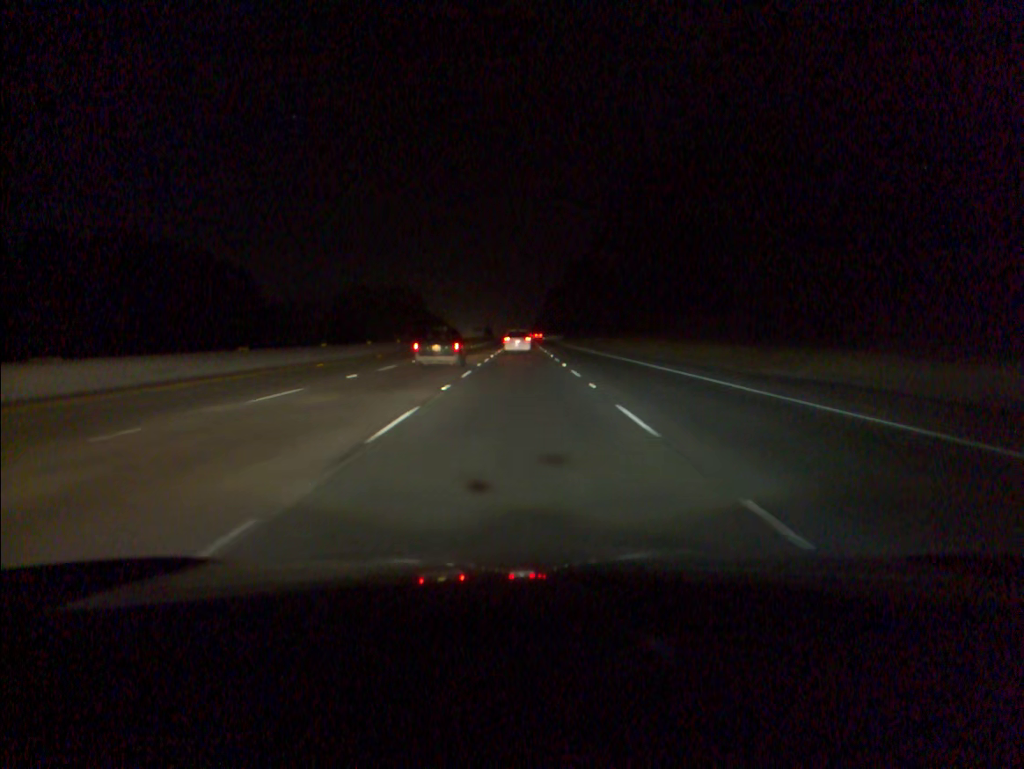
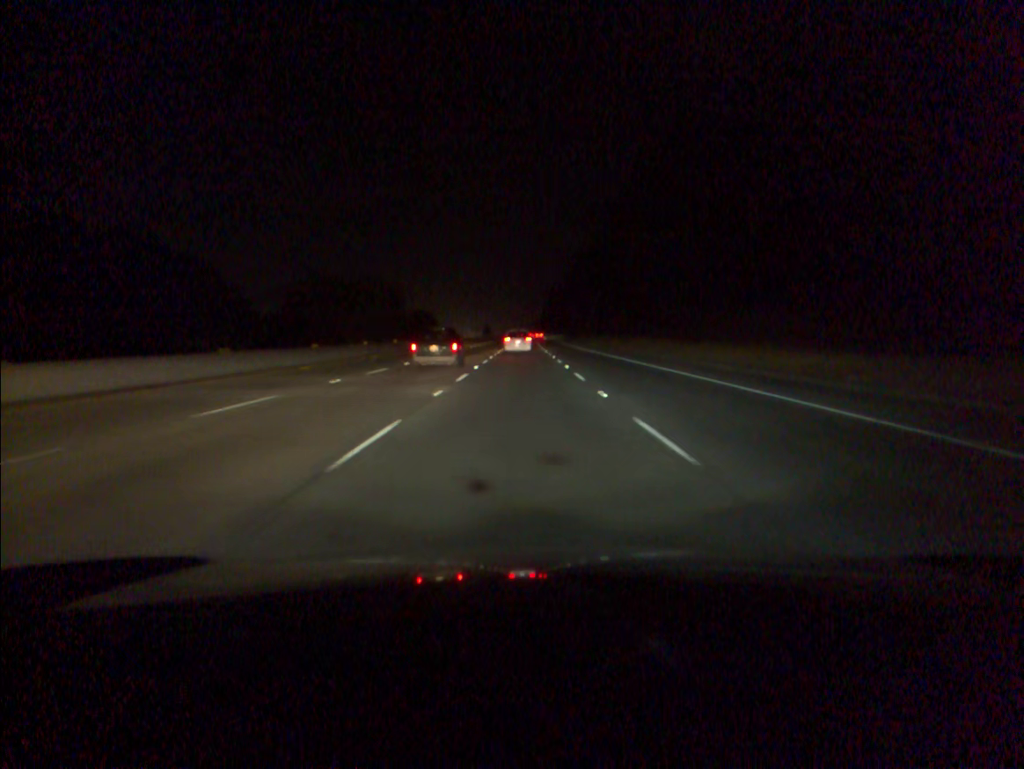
(0.0, +16.8) m; 0°
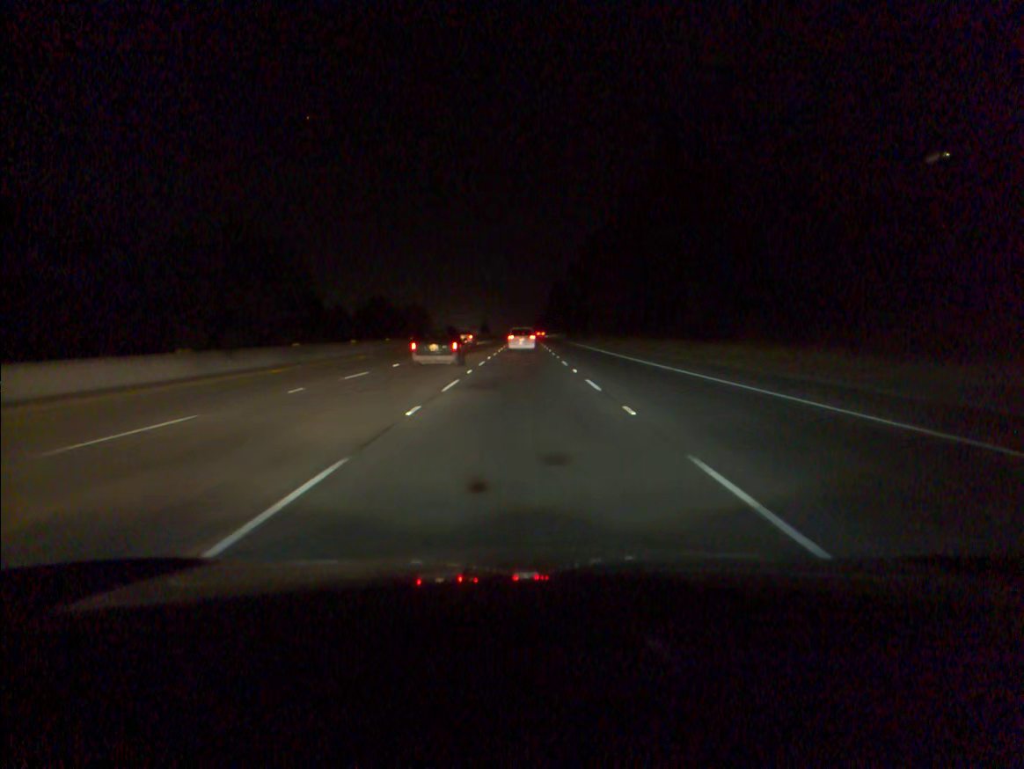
(0.0, +33.4) m; 0°
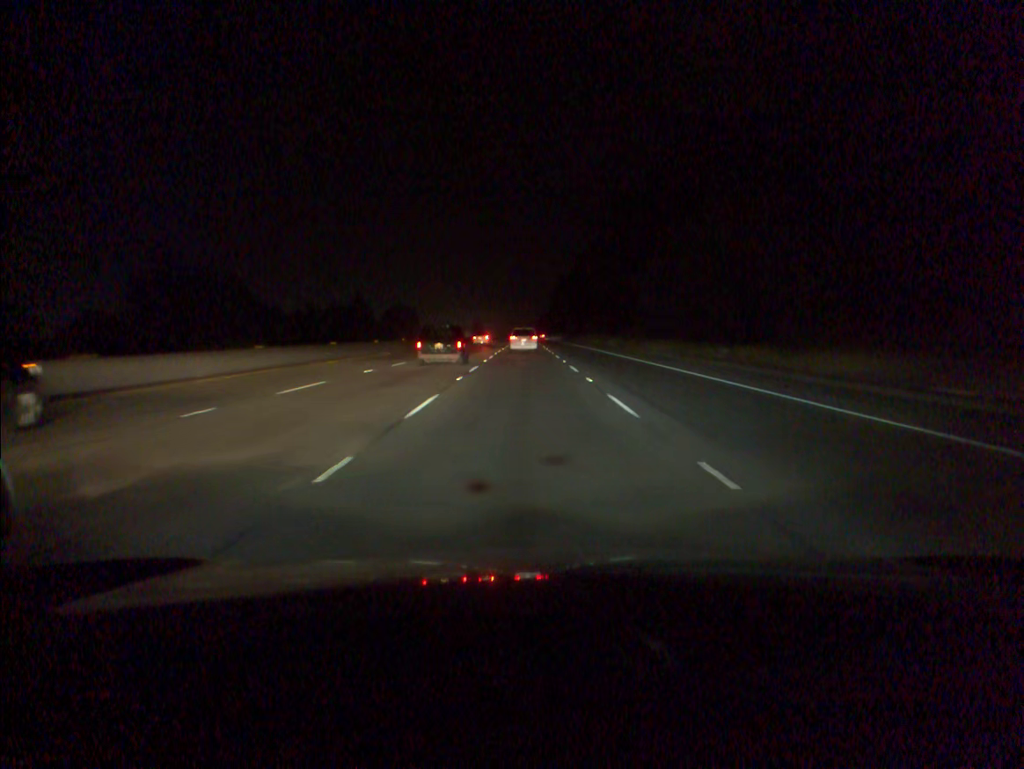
(0.0, +49.8) m; 0°
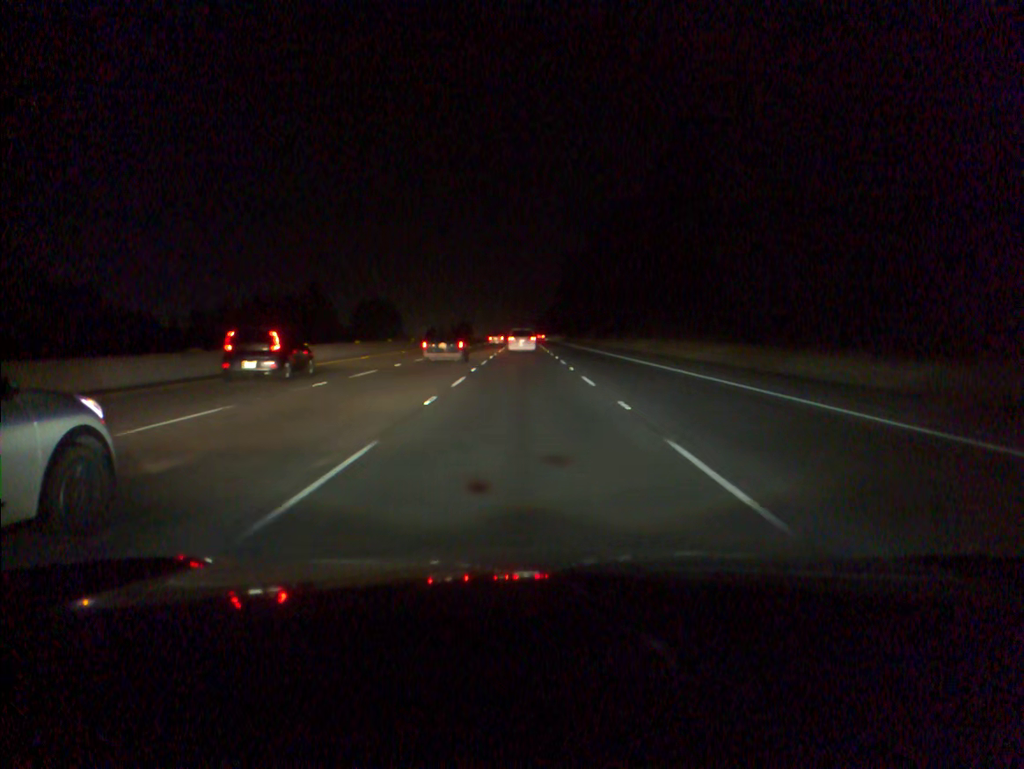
(+0.1, +65.7) m; 0°
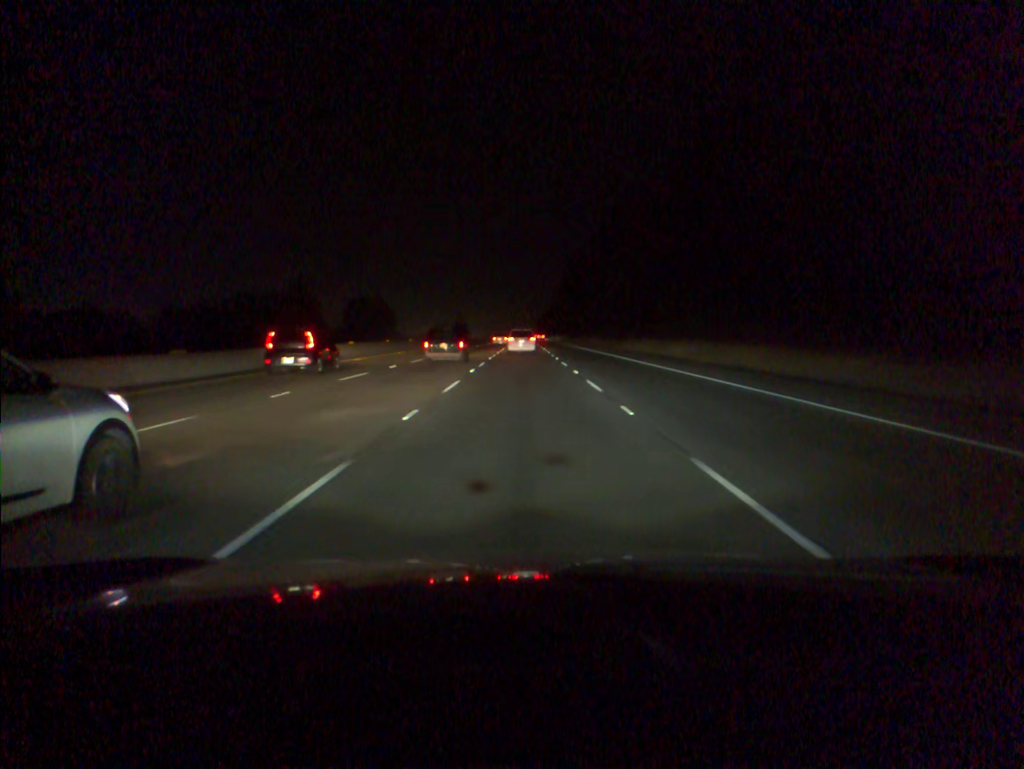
(0.0, +16.3) m; 0°
